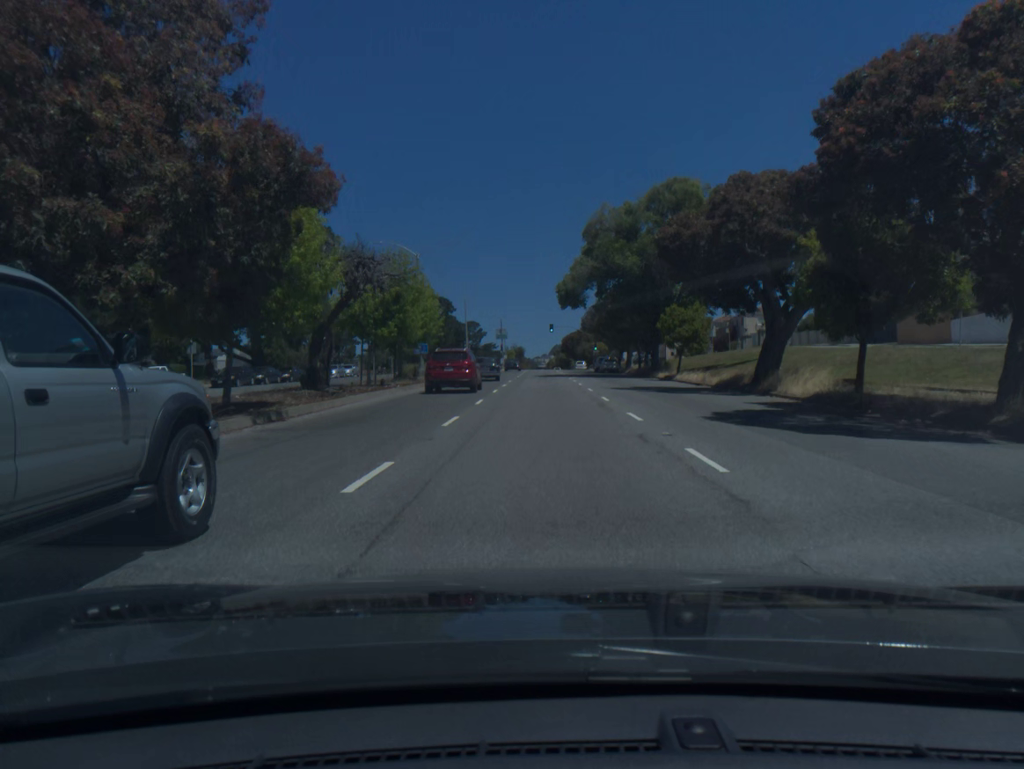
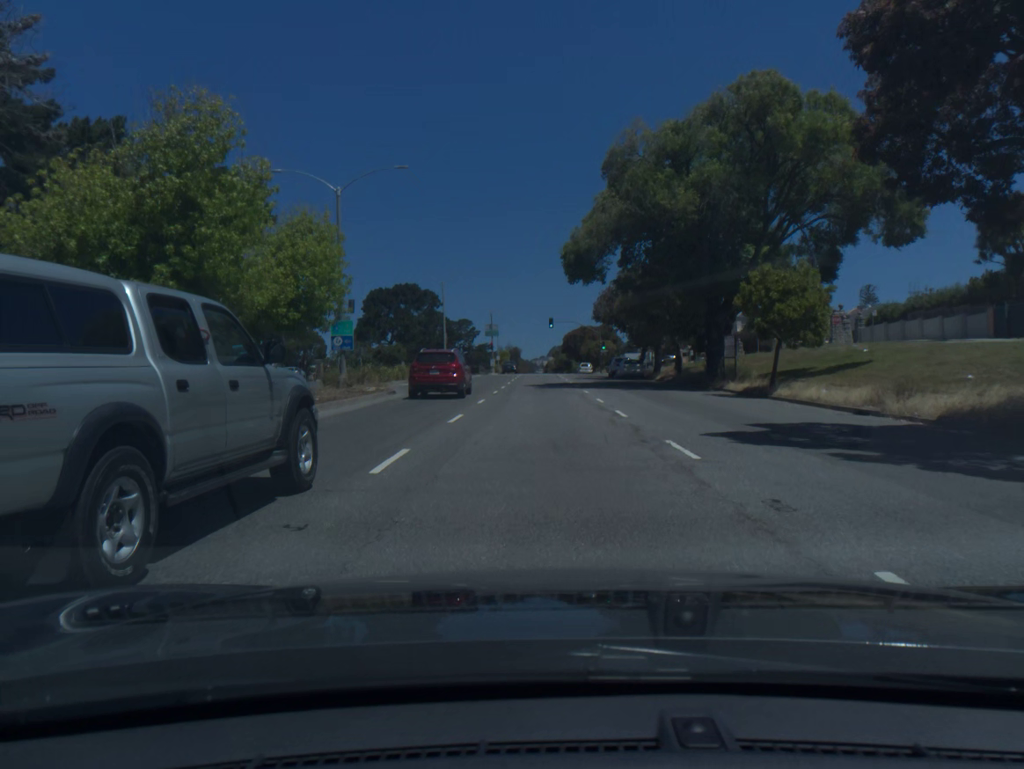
(+0.1, +20.3) m; 0°
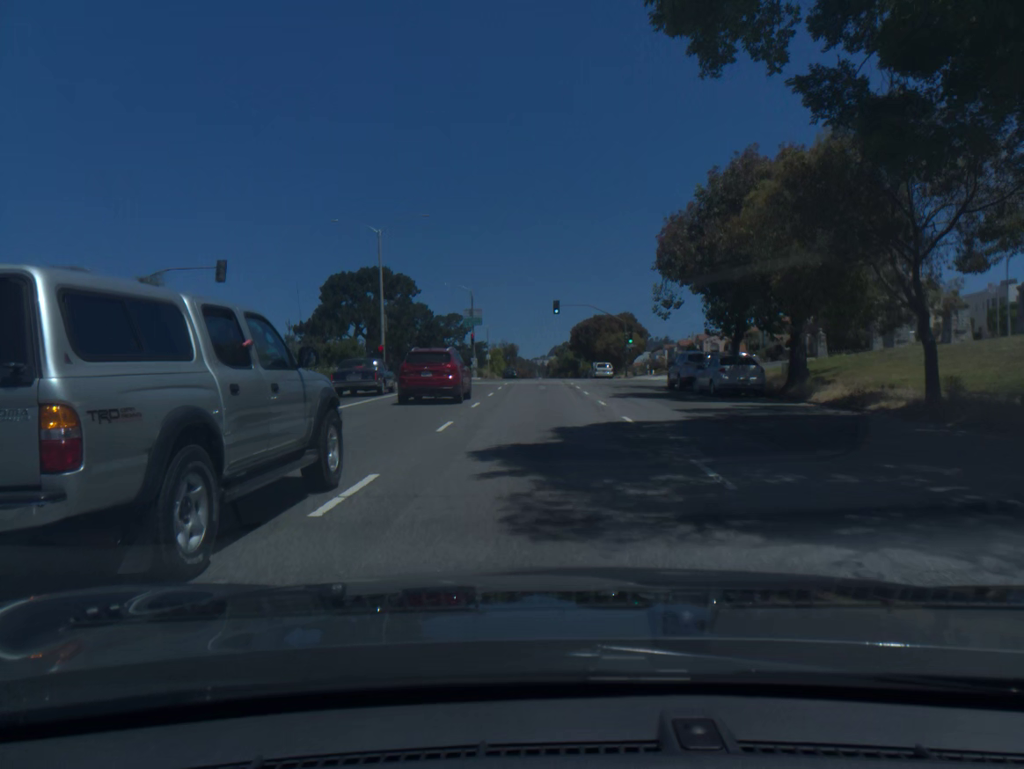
(0.0, +30.4) m; 0°
